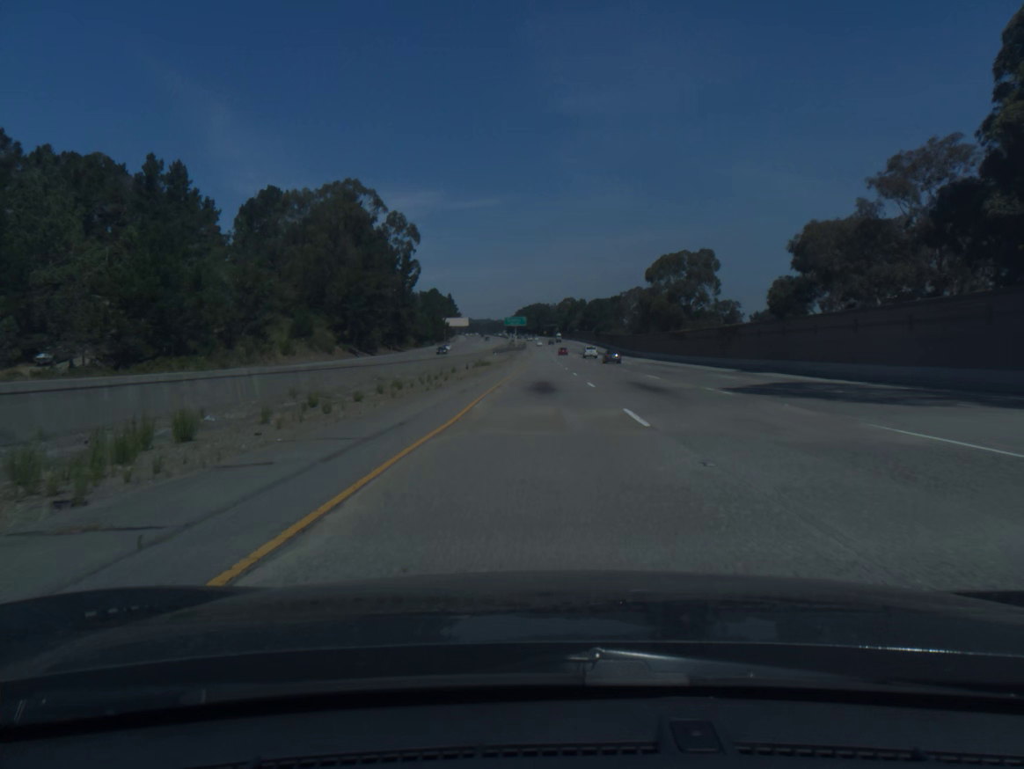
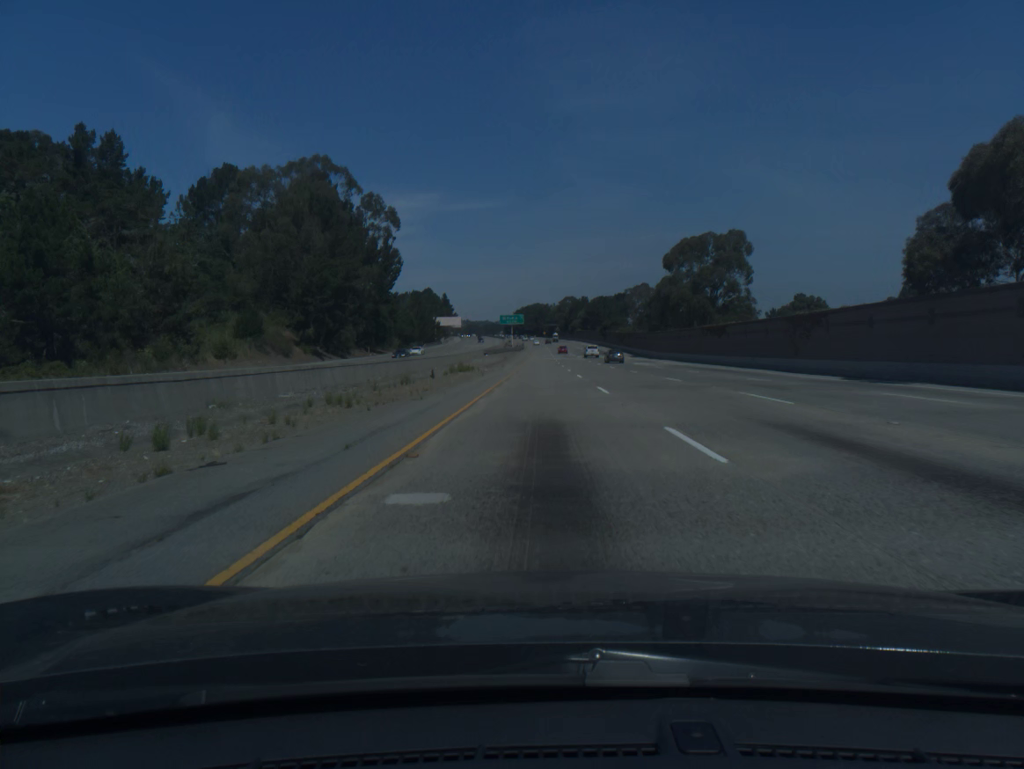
(0.0, +20.0) m; 0°
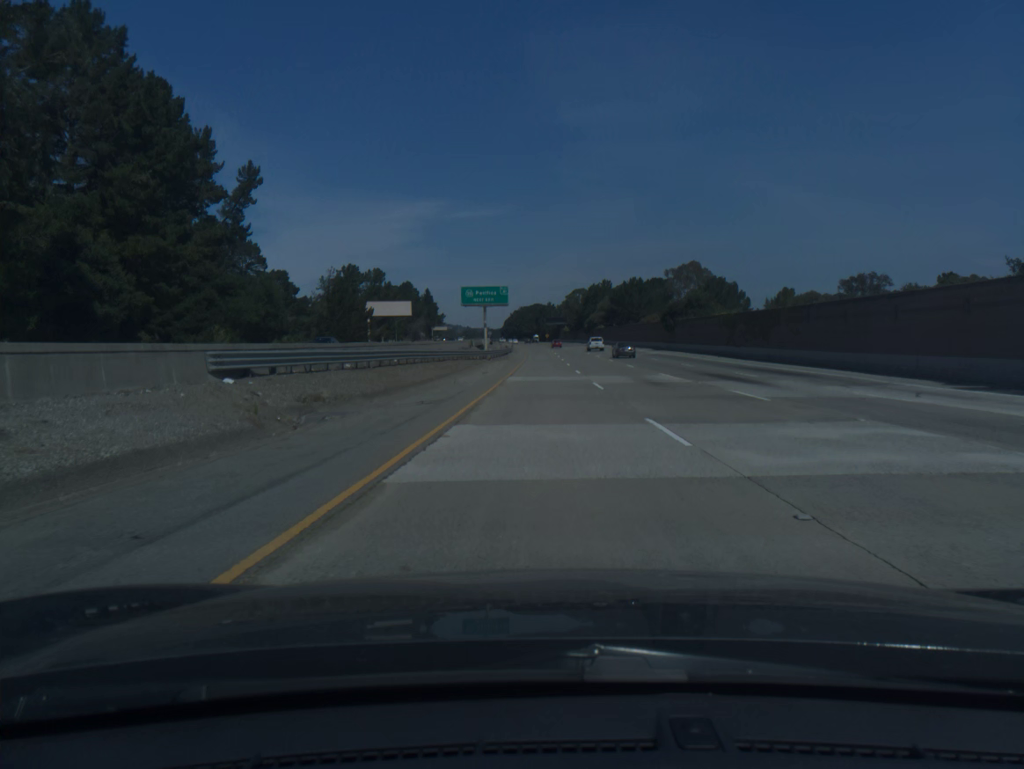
(+0.1, +100.1) m; 0°
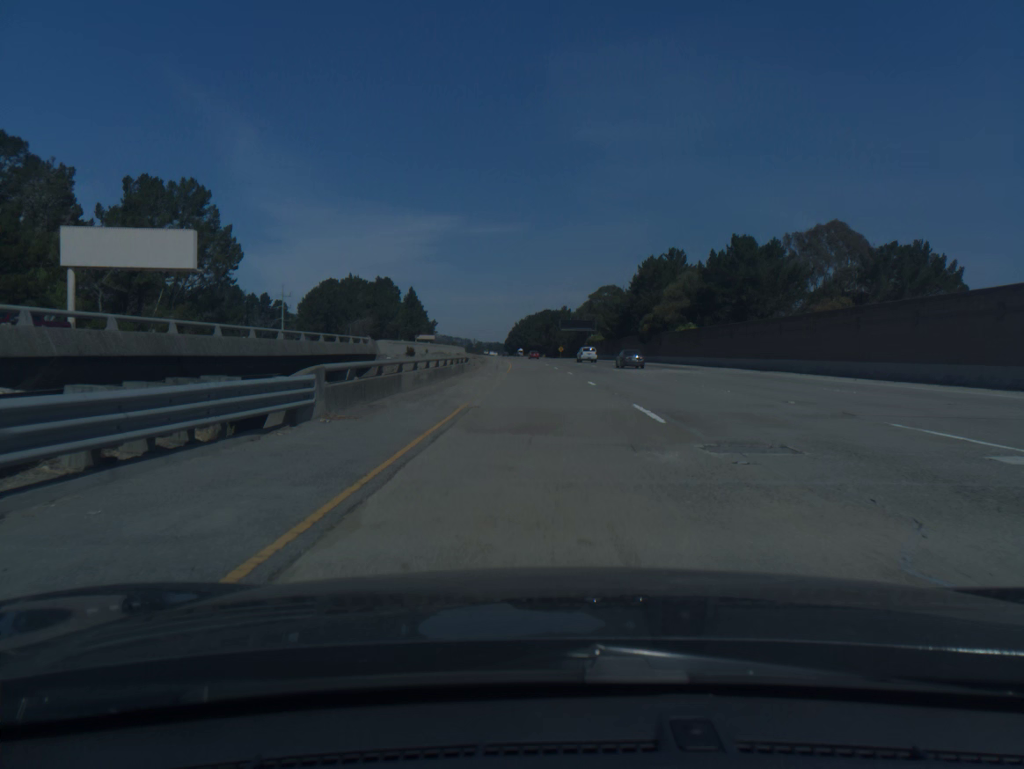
(-0.3, +99.5) m; -1°
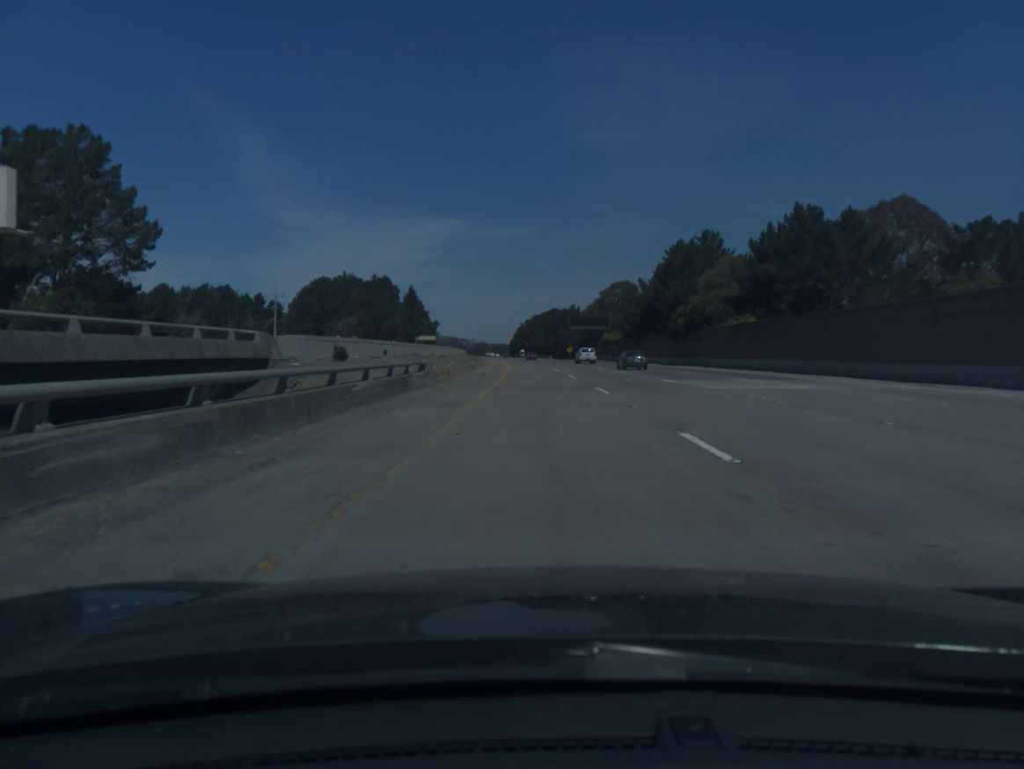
(-0.1, +19.8) m; 0°
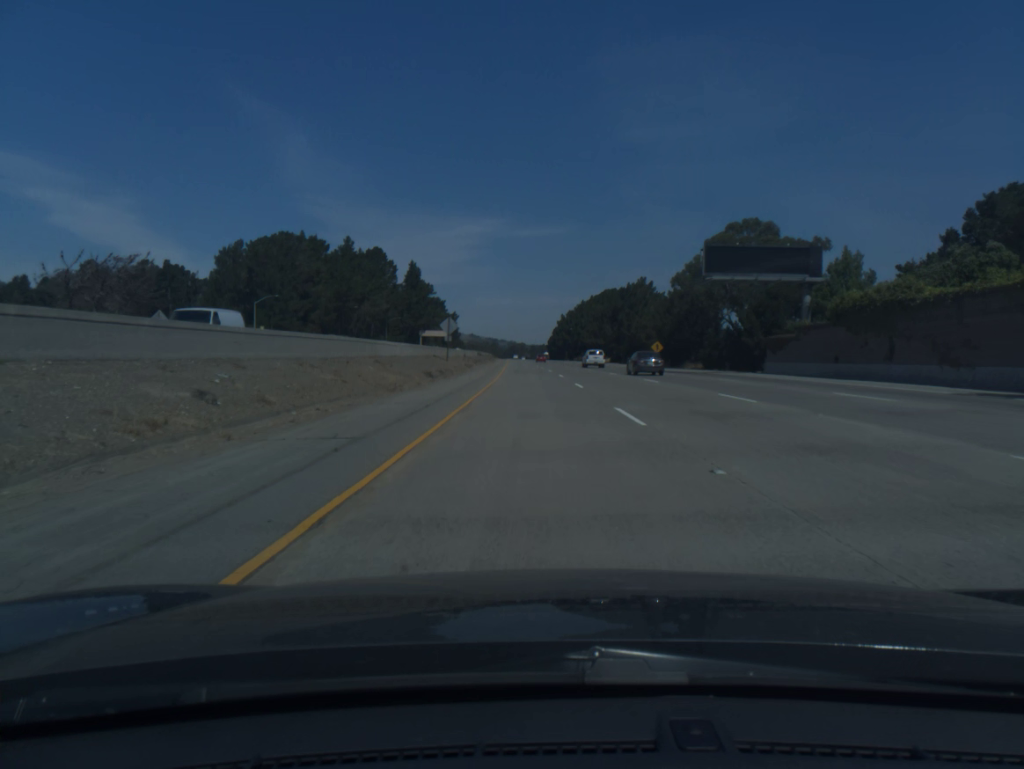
(-2.5, +98.9) m; -3°
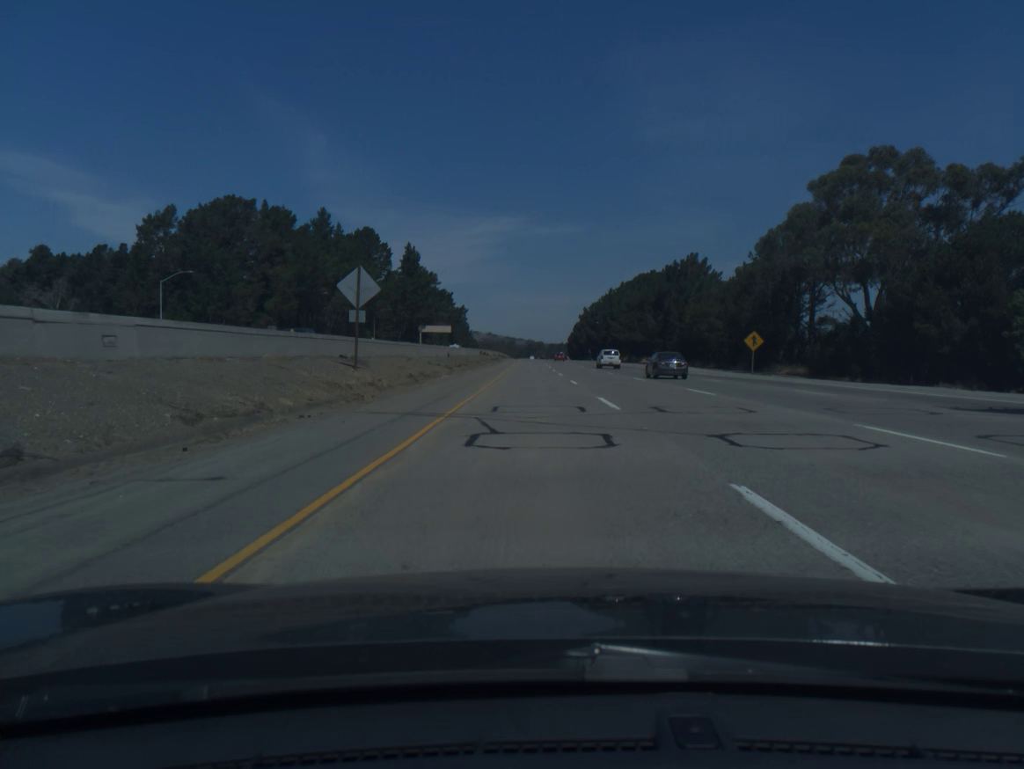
(-0.4, +39.8) m; -1°
